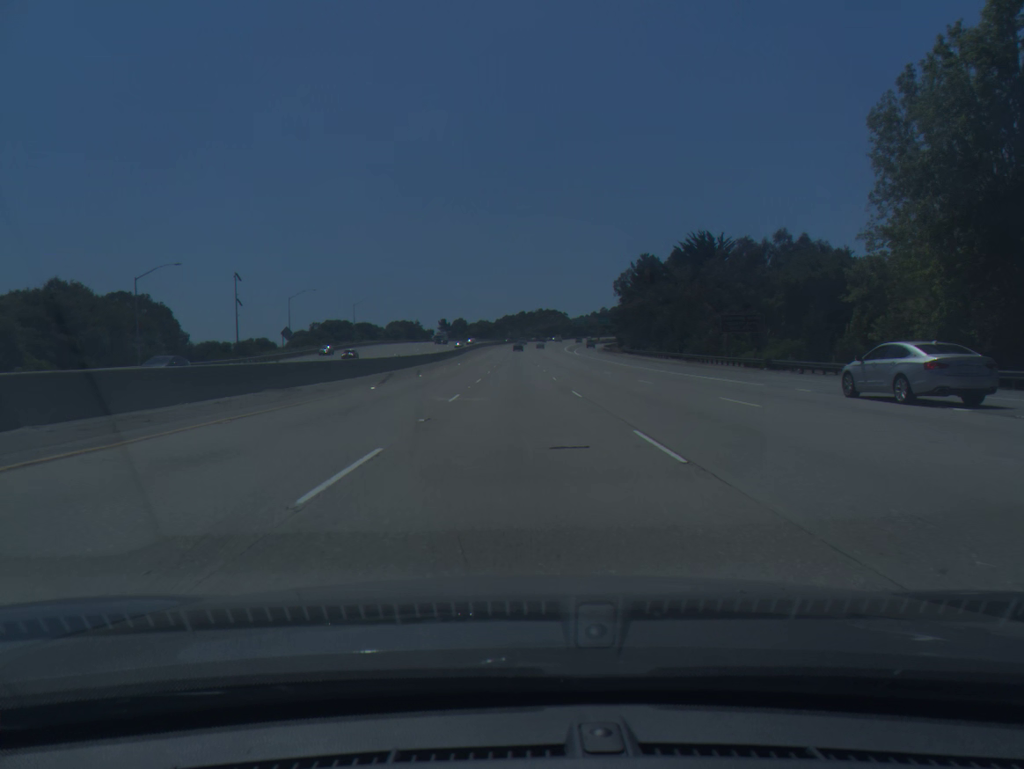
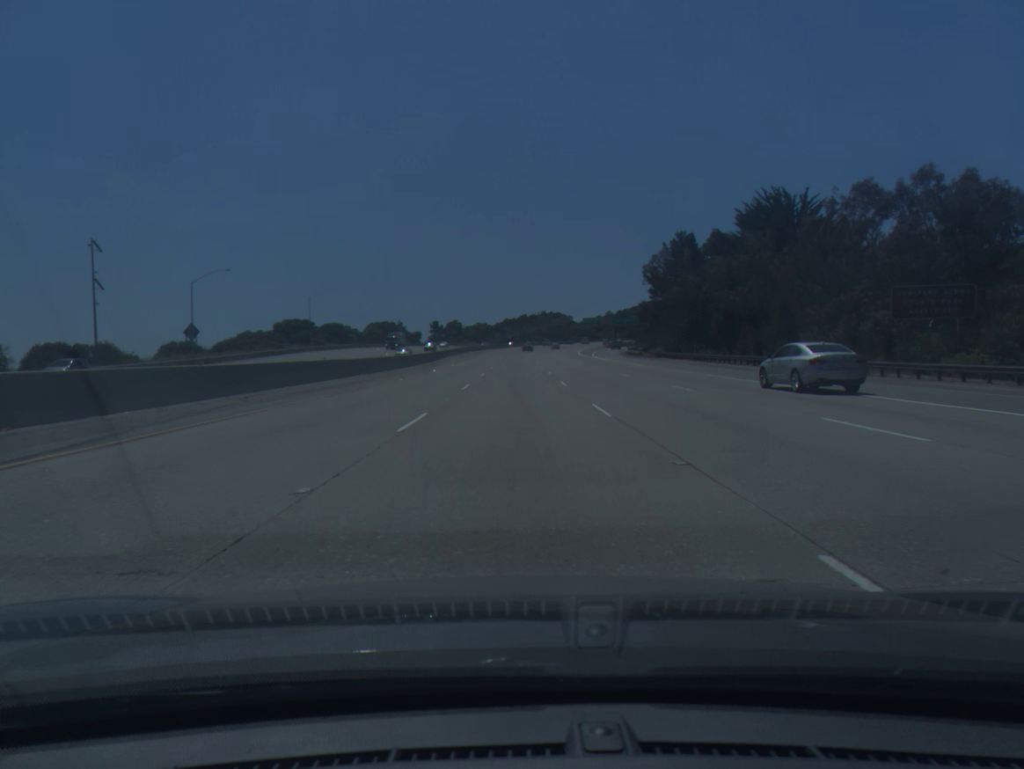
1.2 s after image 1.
(0.0, +36.3) m; 0°
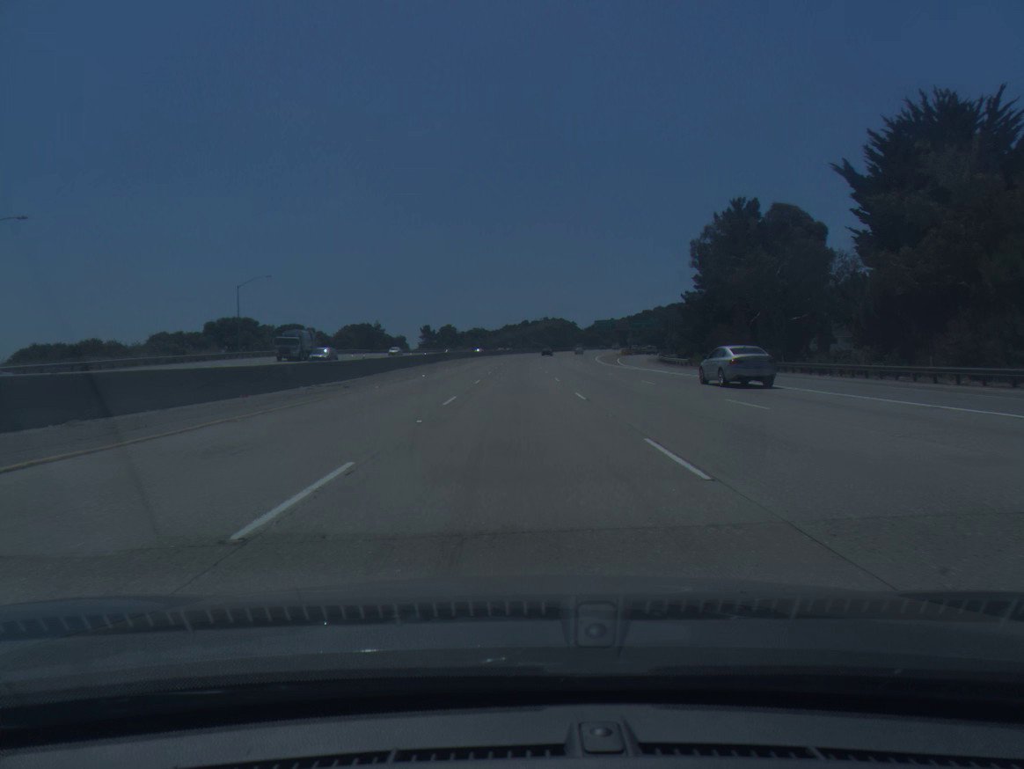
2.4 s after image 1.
(-0.1, +36.1) m; 0°
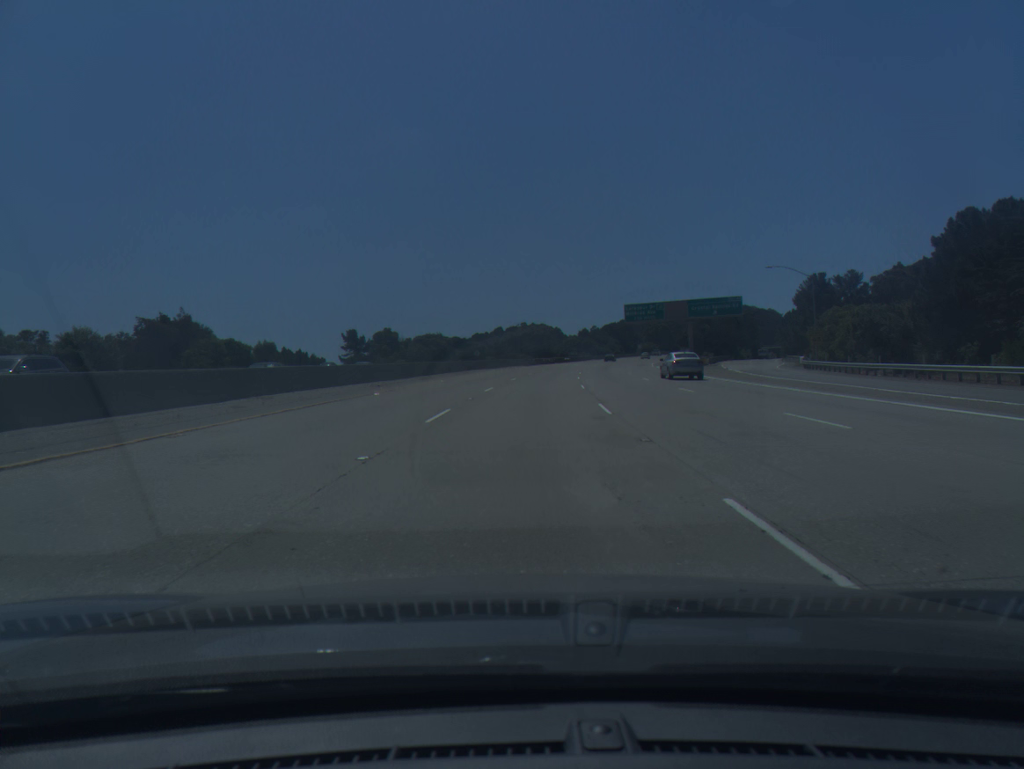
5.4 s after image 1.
(+0.6, +89.9) m; +2°
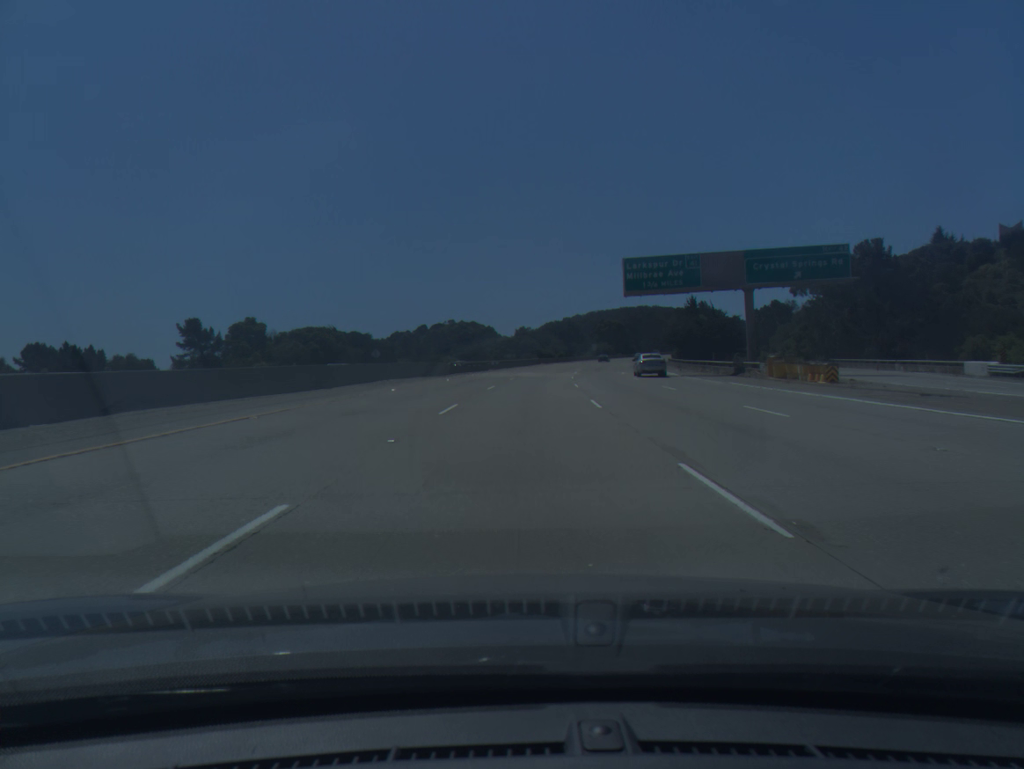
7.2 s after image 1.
(+2.3, +54.3) m; +5°
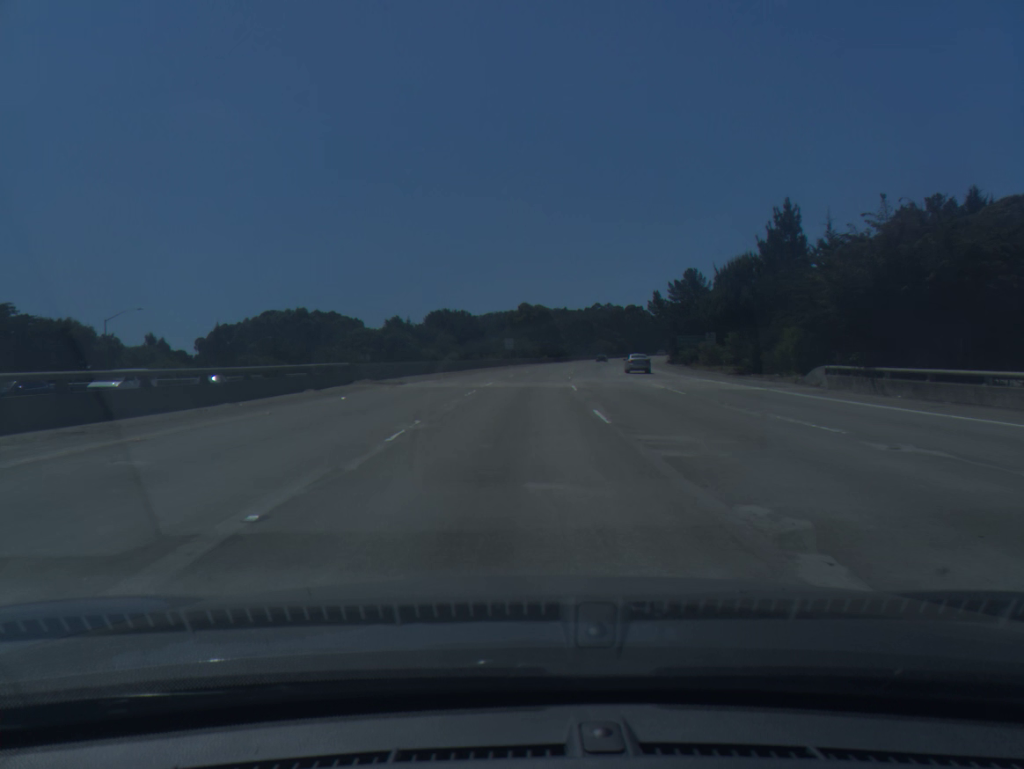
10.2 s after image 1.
(+6.0, +90.7) m; +7°
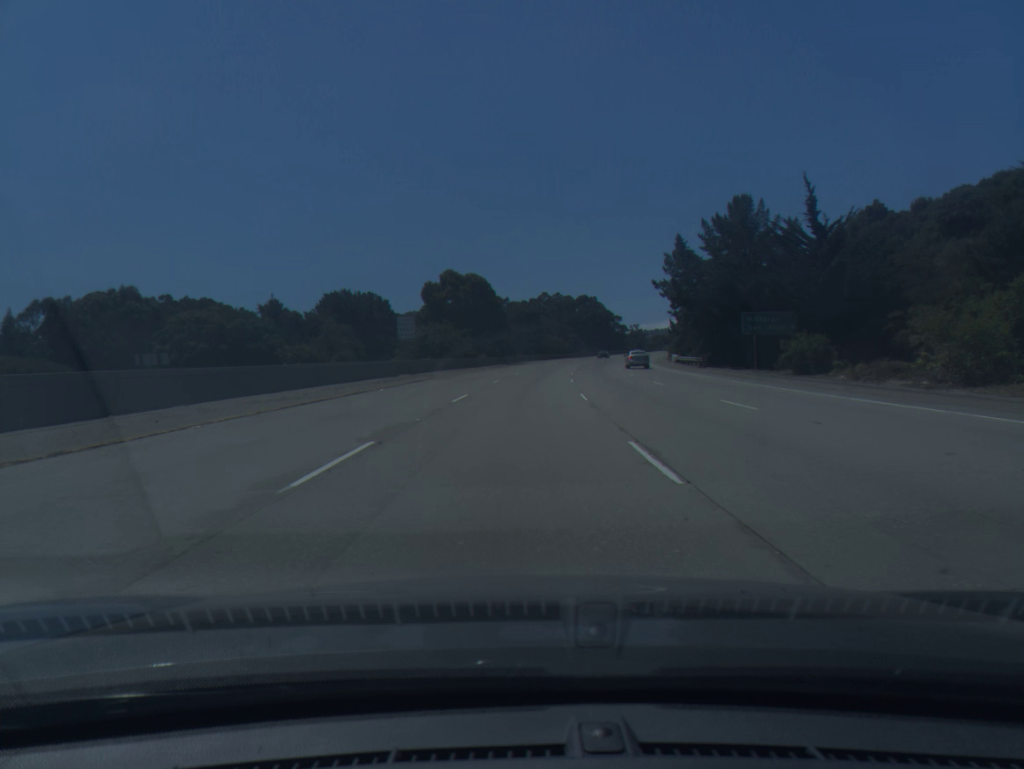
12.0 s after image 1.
(+2.1, +54.8) m; +4°
